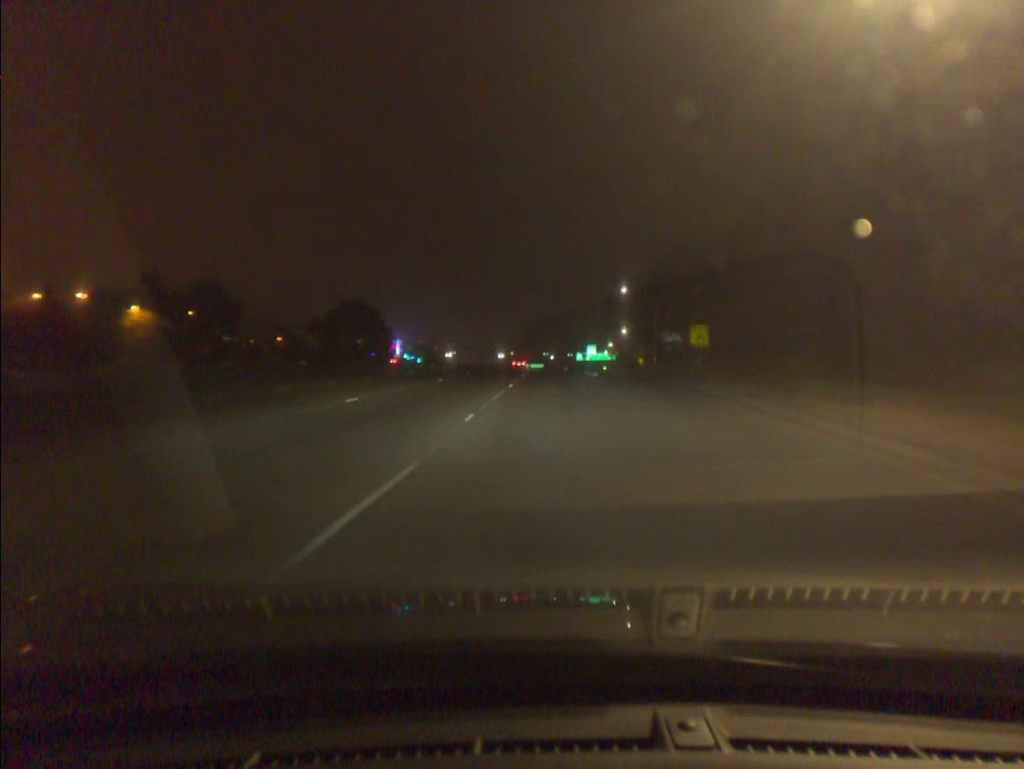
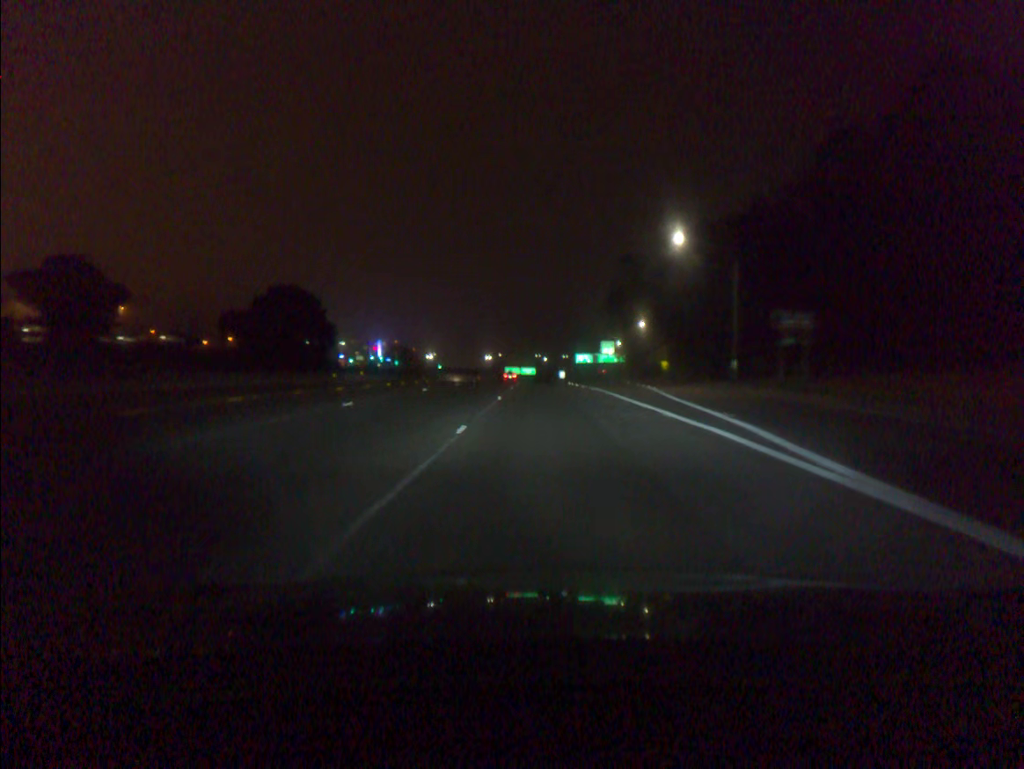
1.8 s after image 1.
(+0.5, +45.2) m; +1°
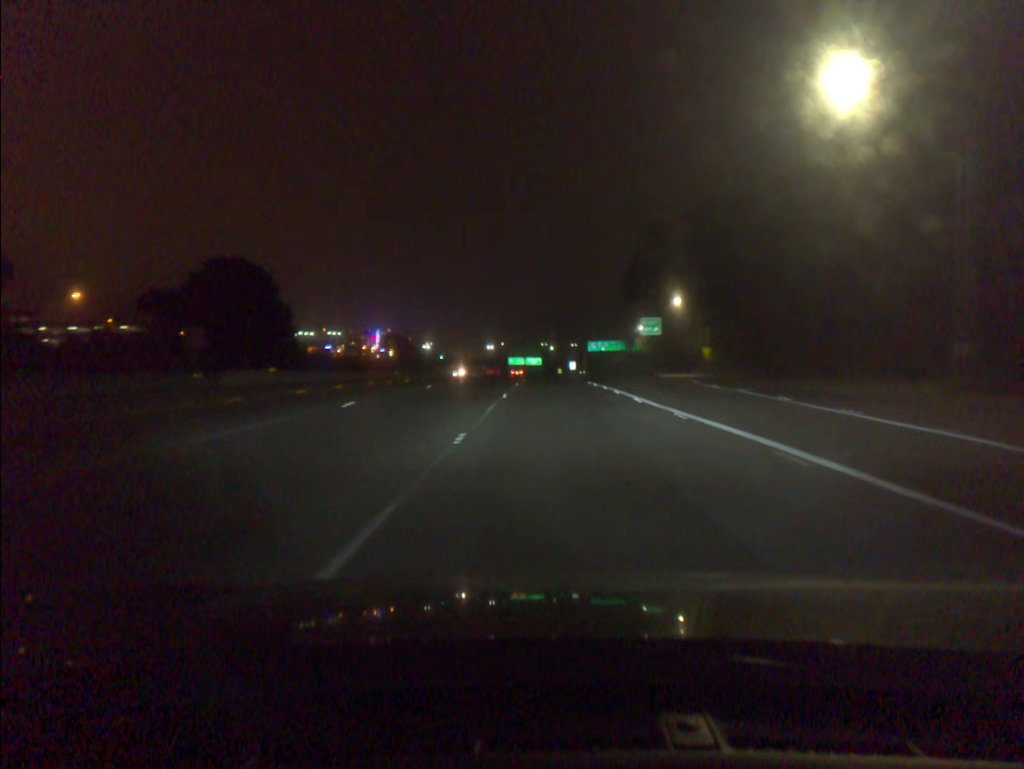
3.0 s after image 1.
(-0.1, +30.1) m; 0°
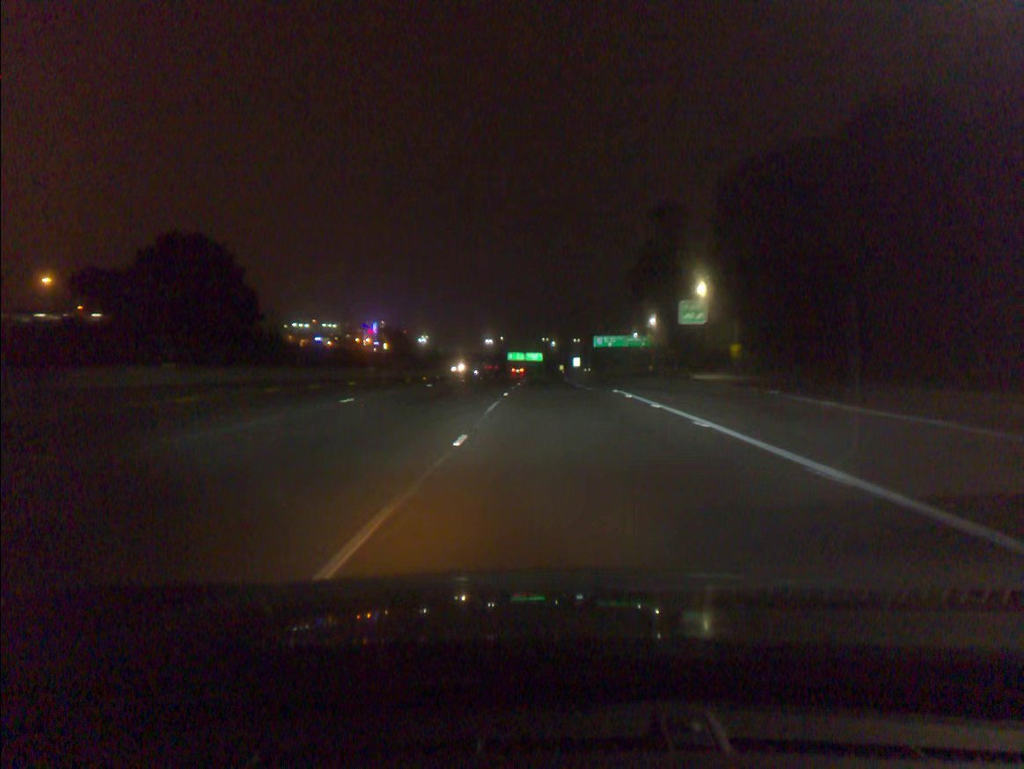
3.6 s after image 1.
(0.0, +15.1) m; 0°
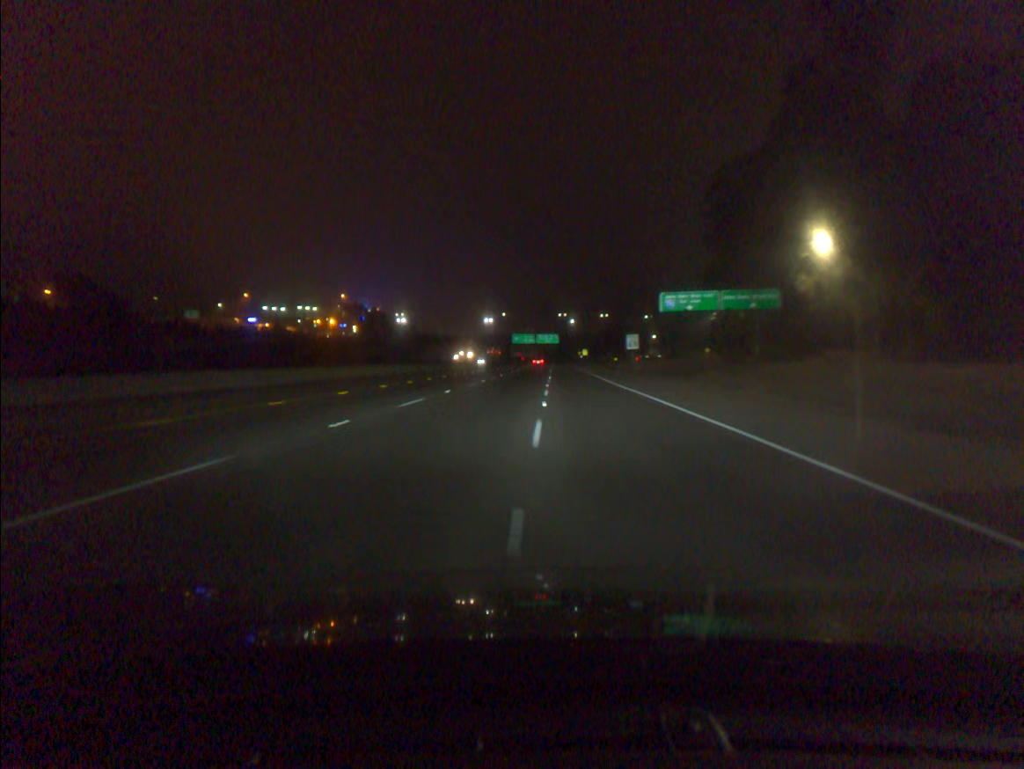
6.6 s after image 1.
(-0.6, +79.2) m; -1°
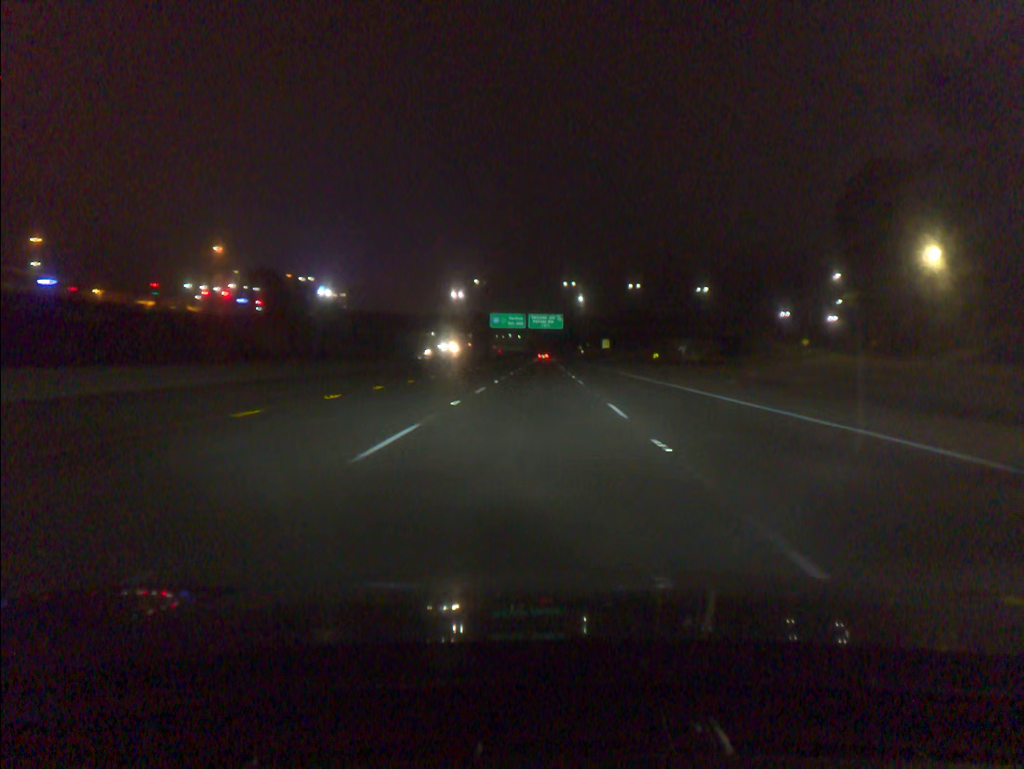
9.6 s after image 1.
(-0.1, +84.7) m; +1°
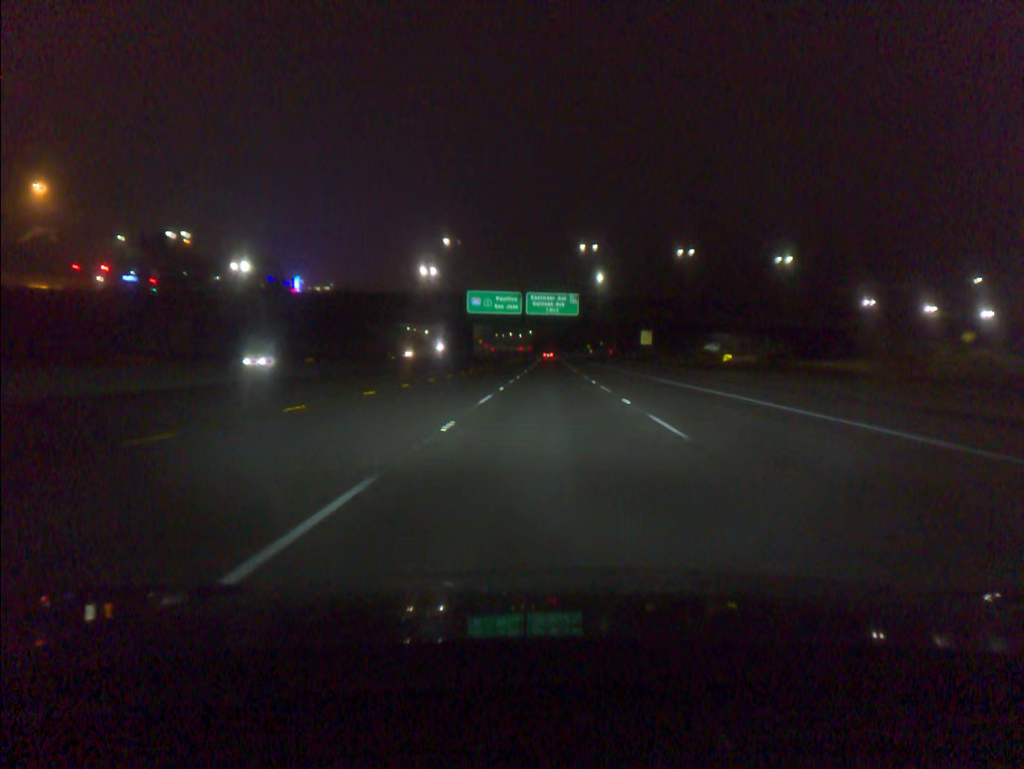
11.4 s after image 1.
(0.0, +51.1) m; 0°
